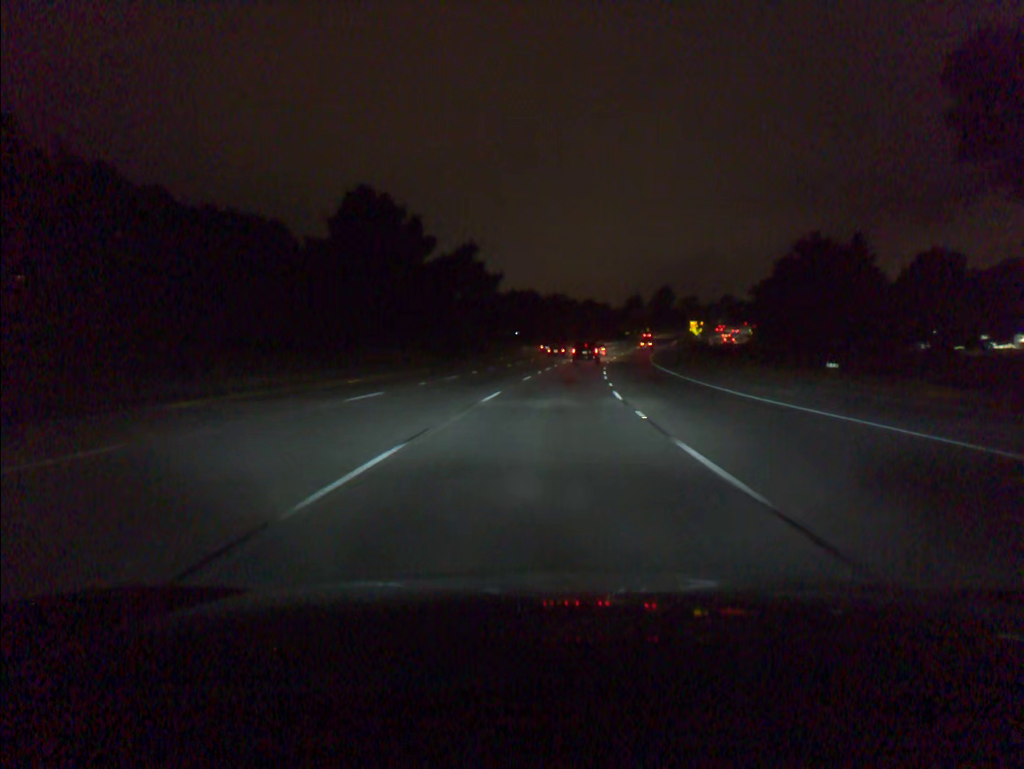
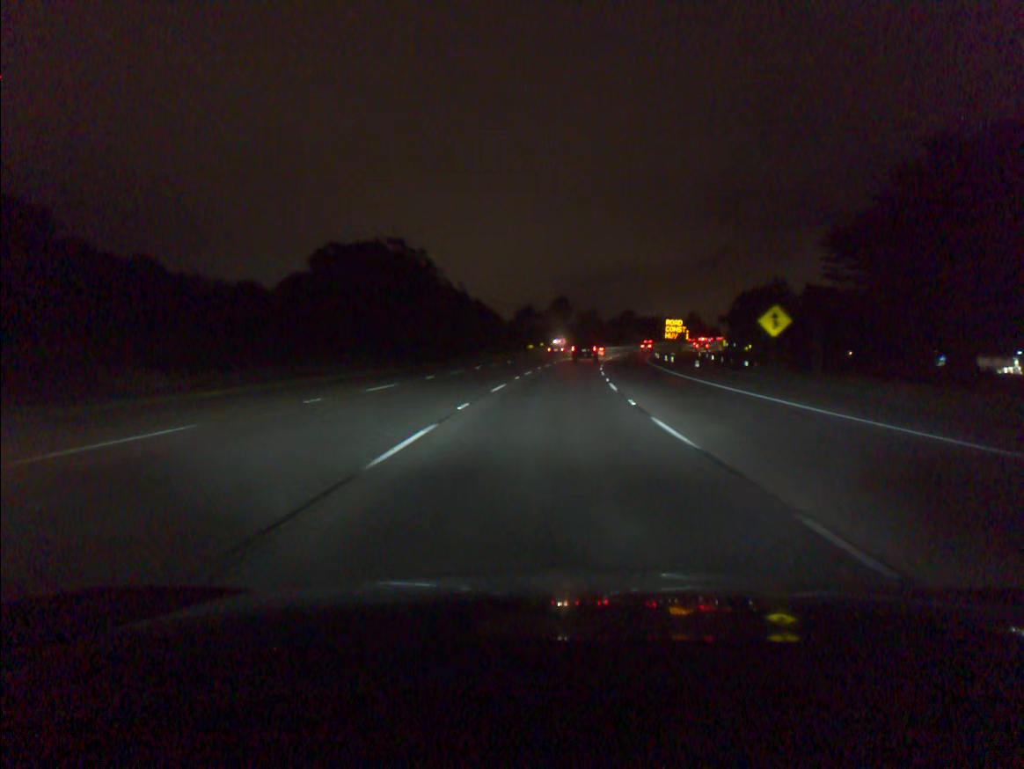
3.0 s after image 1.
(+6.0, +84.4) m; +8°
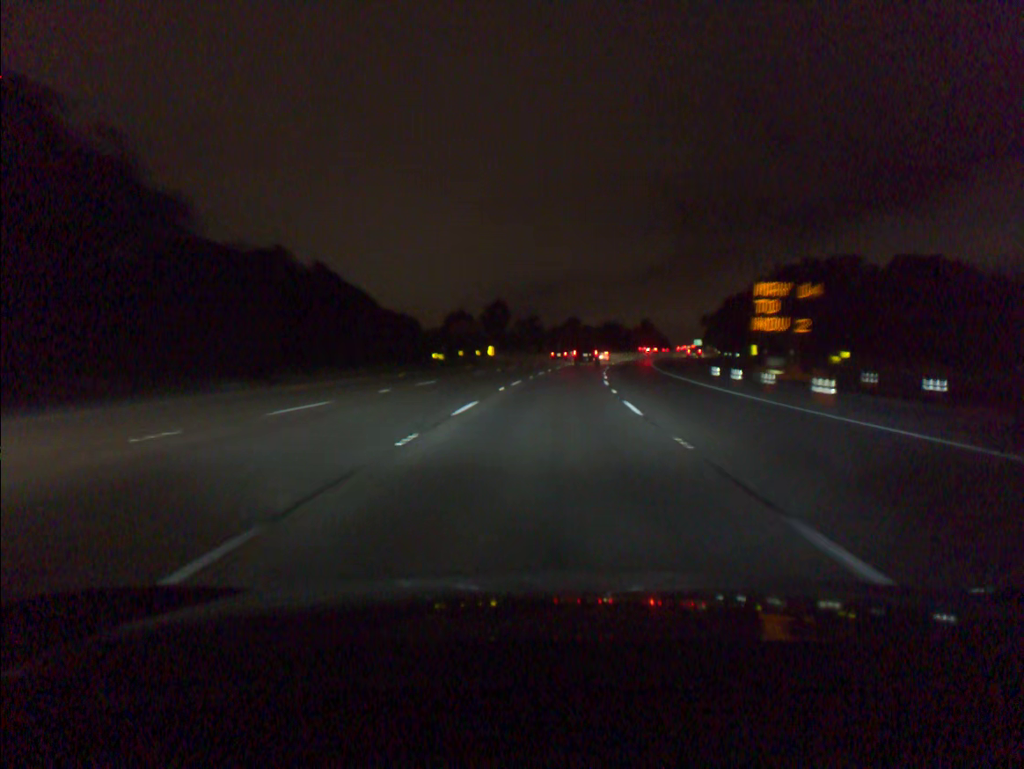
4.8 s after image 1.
(+2.1, +50.9) m; +4°
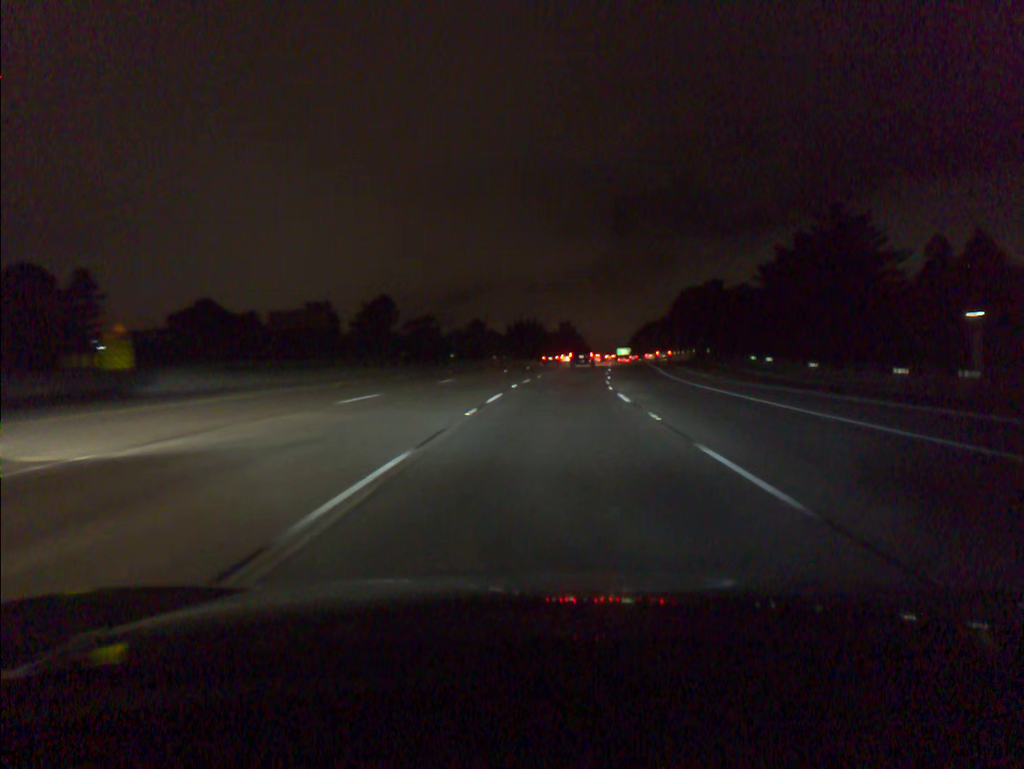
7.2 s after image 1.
(+3.7, +67.9) m; +7°
